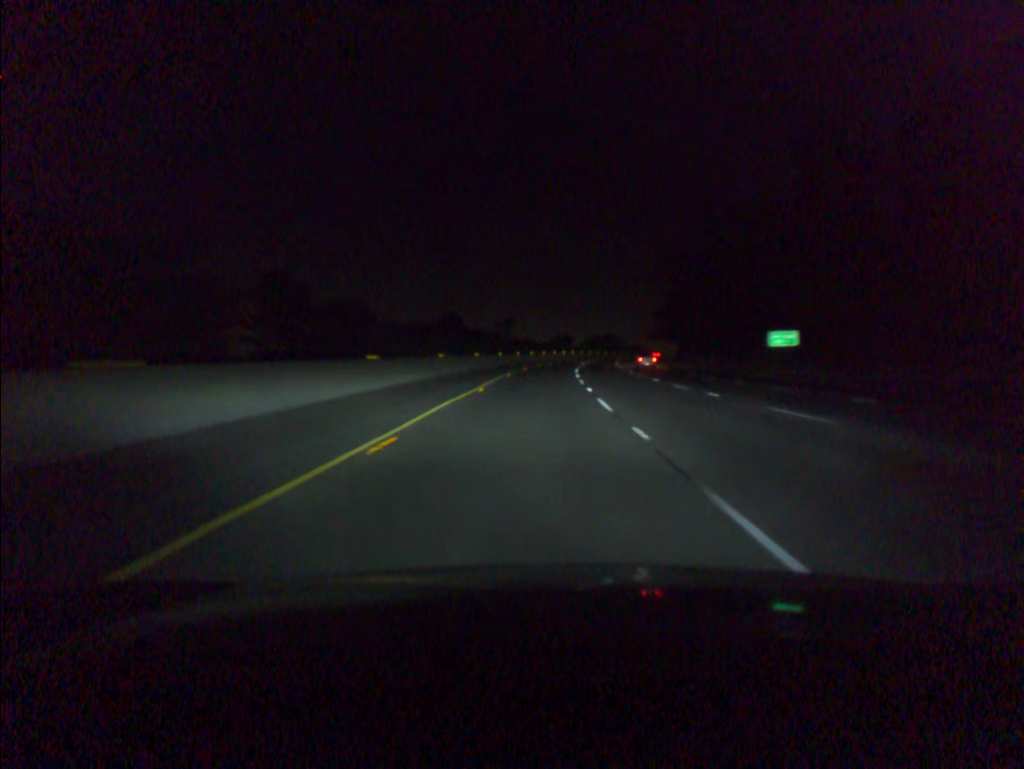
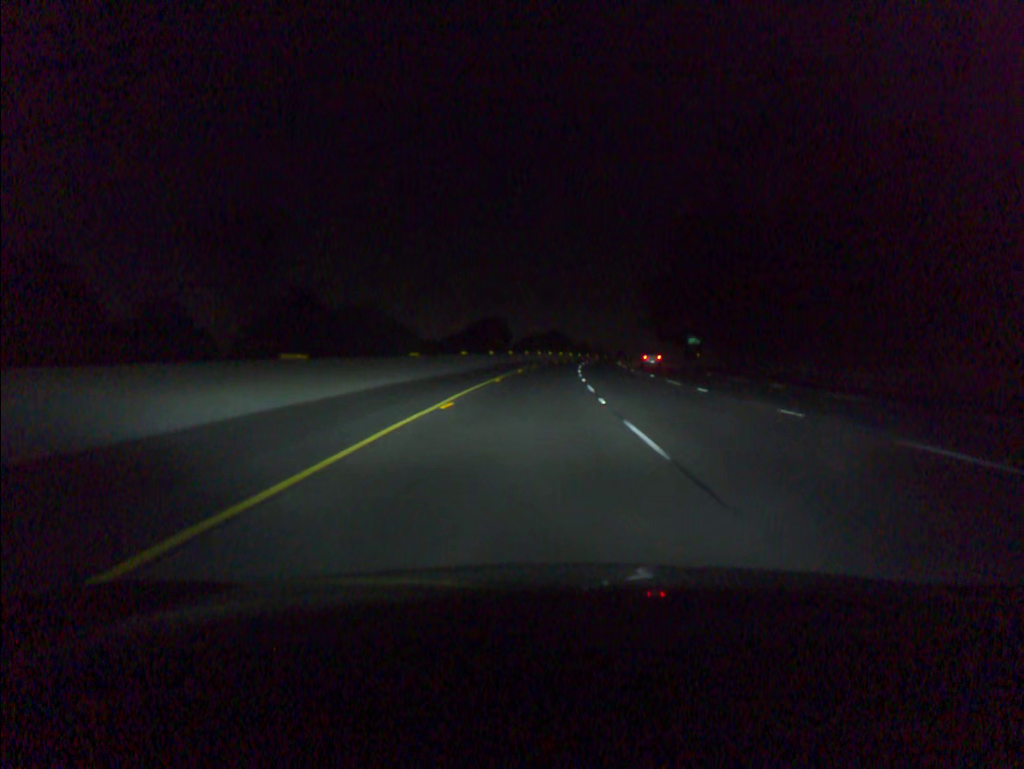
(+2.5, +80.4) m; +5°
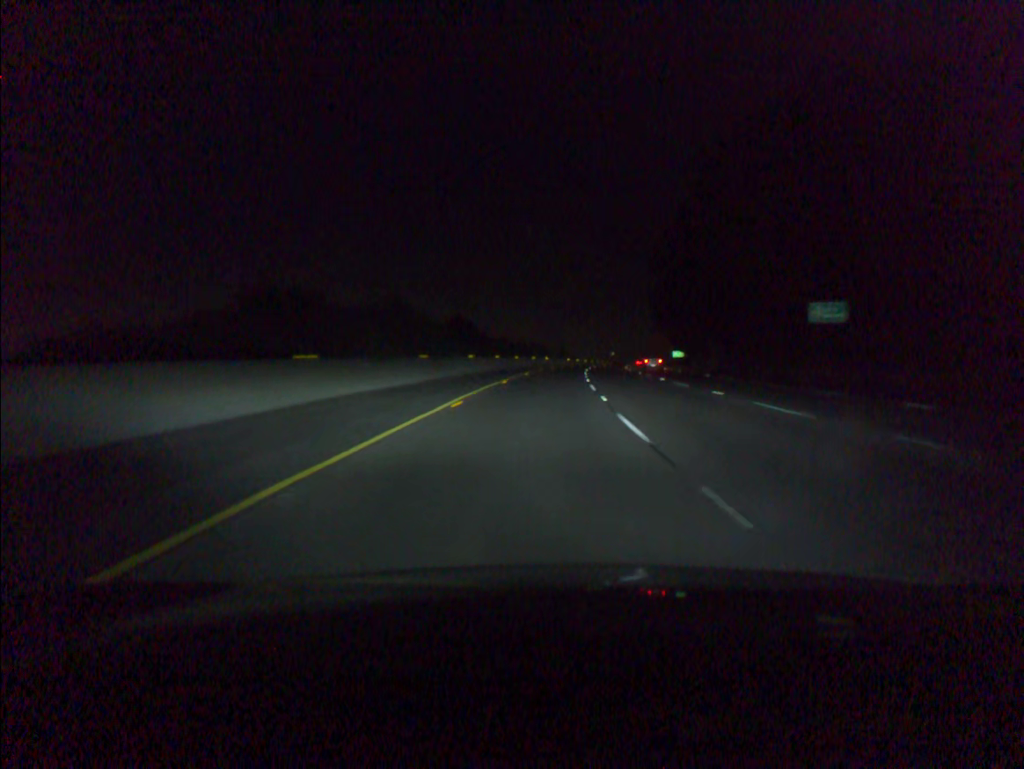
(+4.7, +100.7) m; +6°
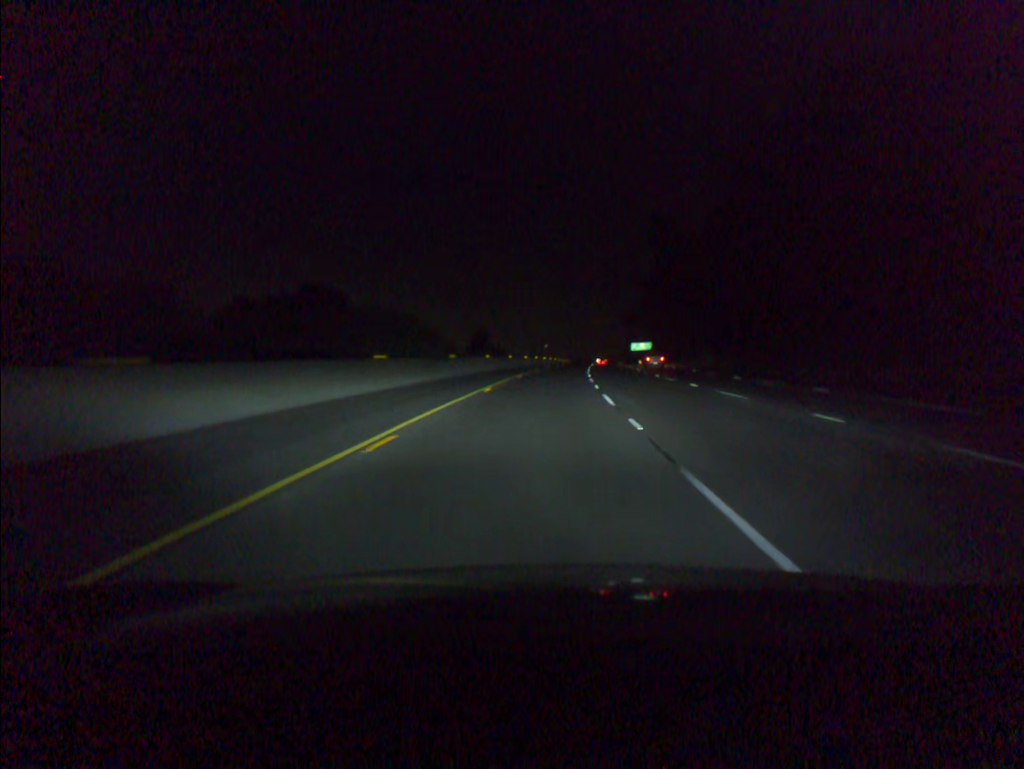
(+3.5, +80.8) m; +5°
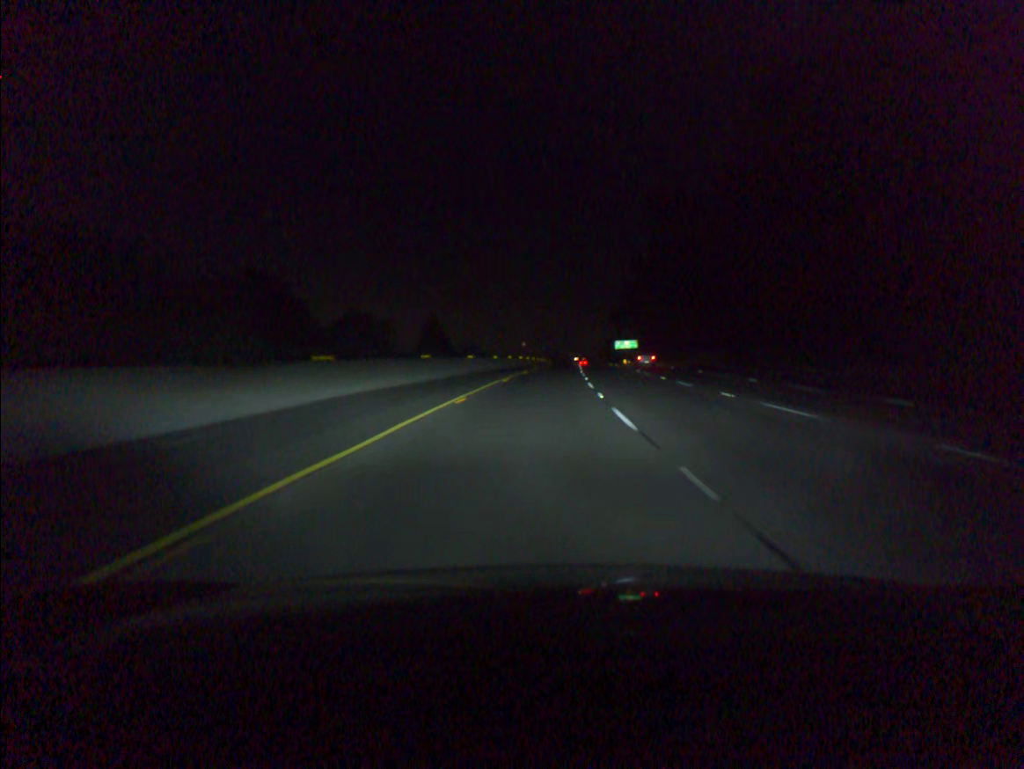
(+0.3, +20.3) m; +2°
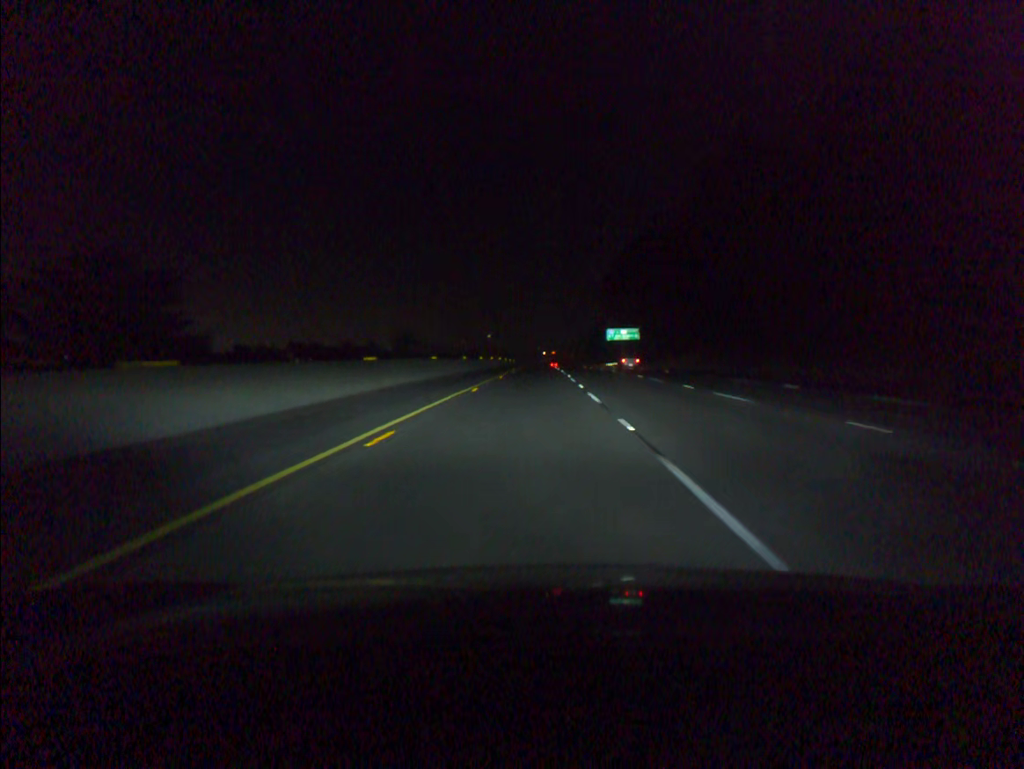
(+2.6, +81.2) m; +3°
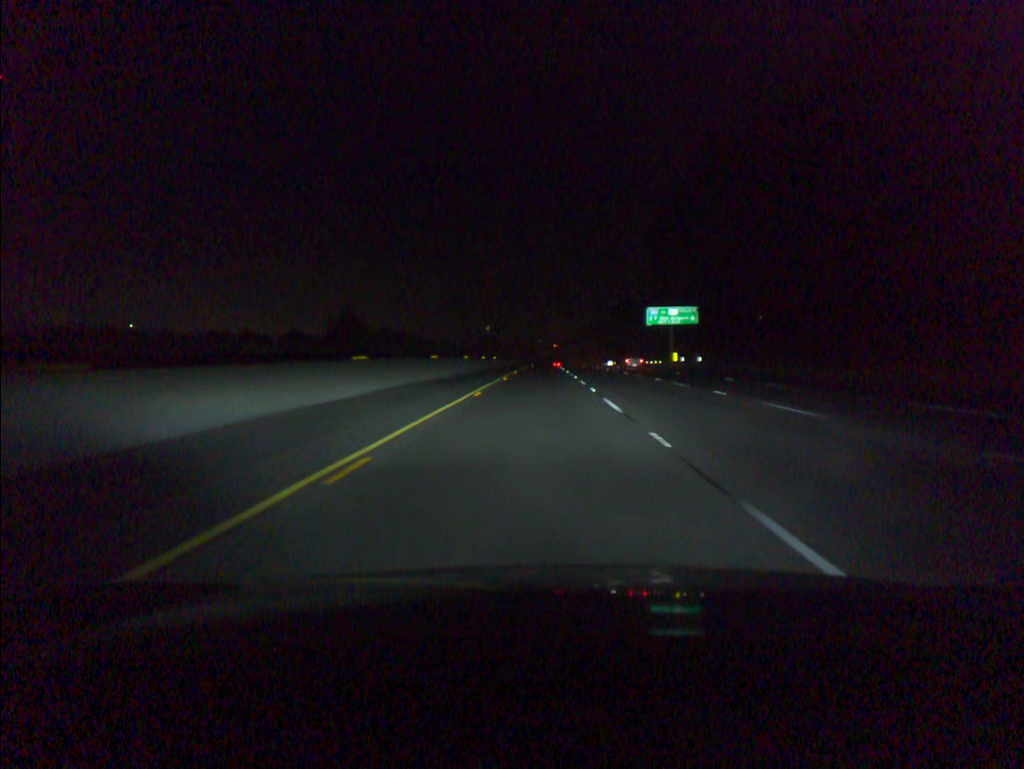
(-0.2, +61.1) m; 0°
